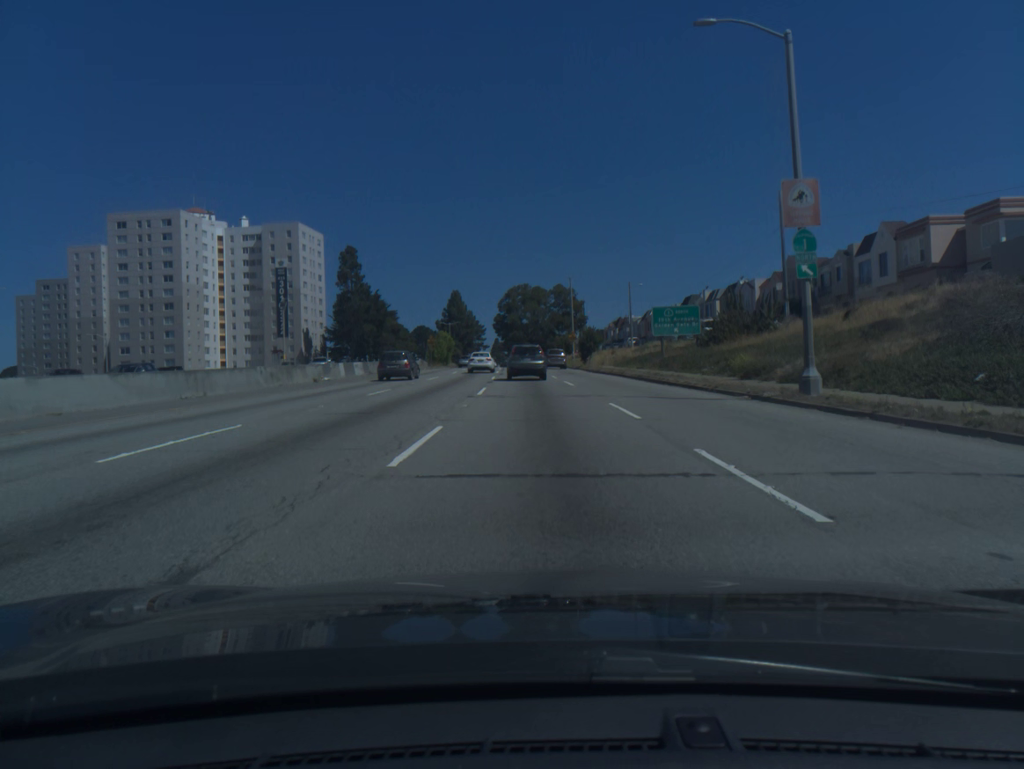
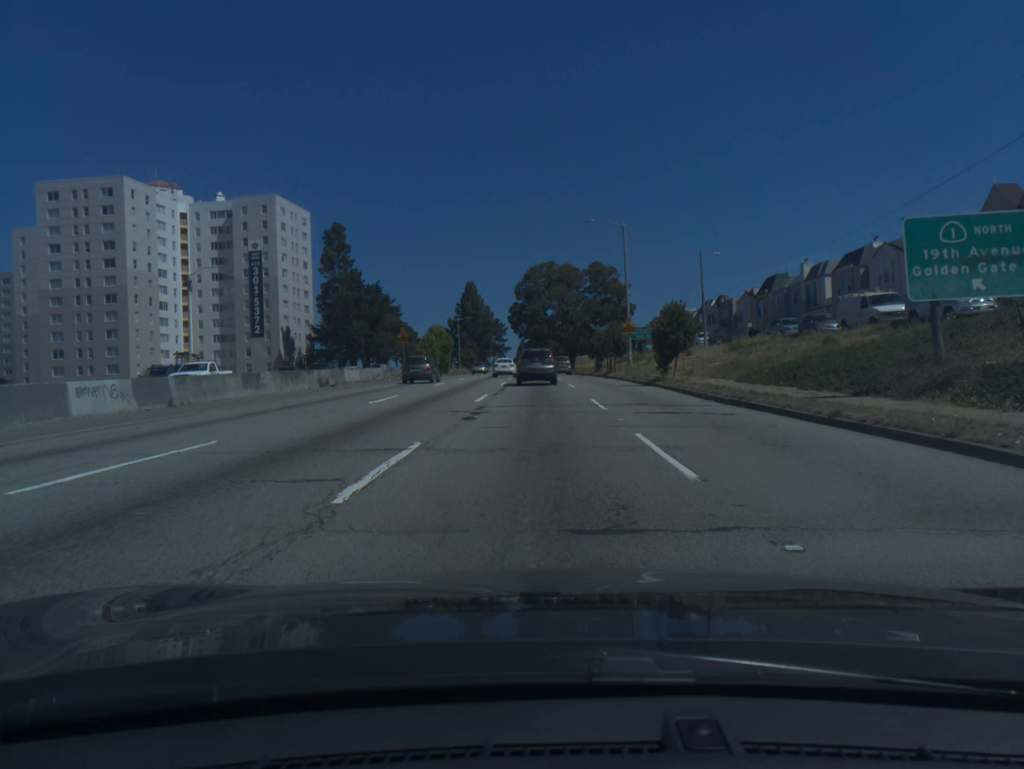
(-0.5, +31.5) m; -2°
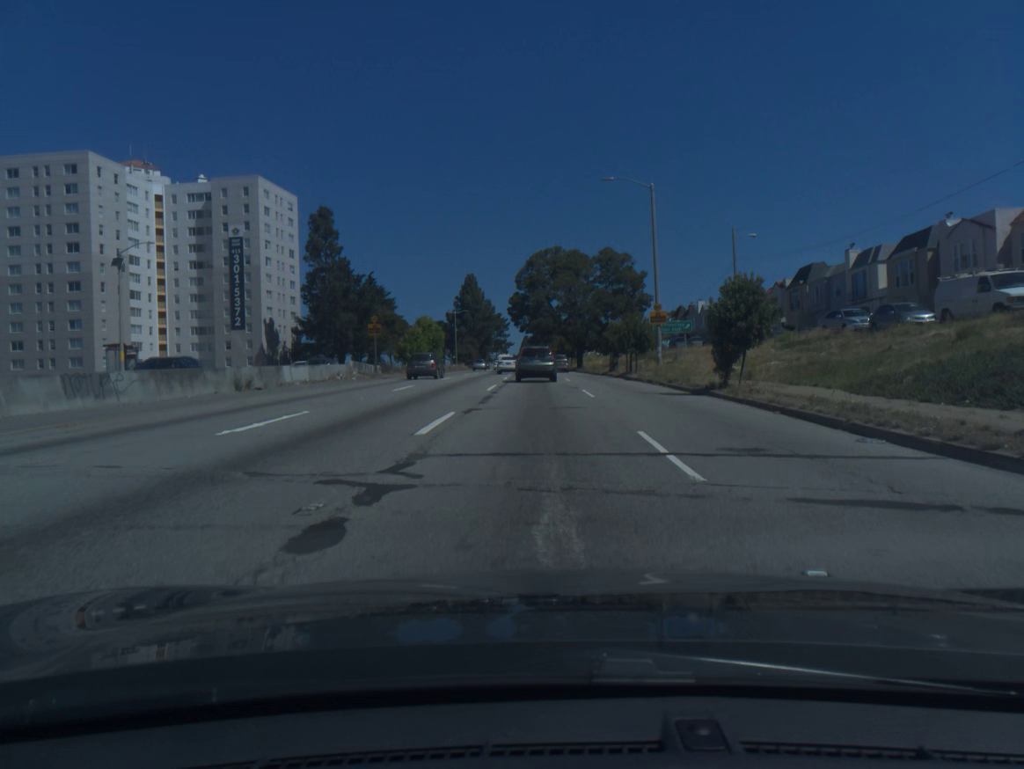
(0.0, +10.5) m; 0°
